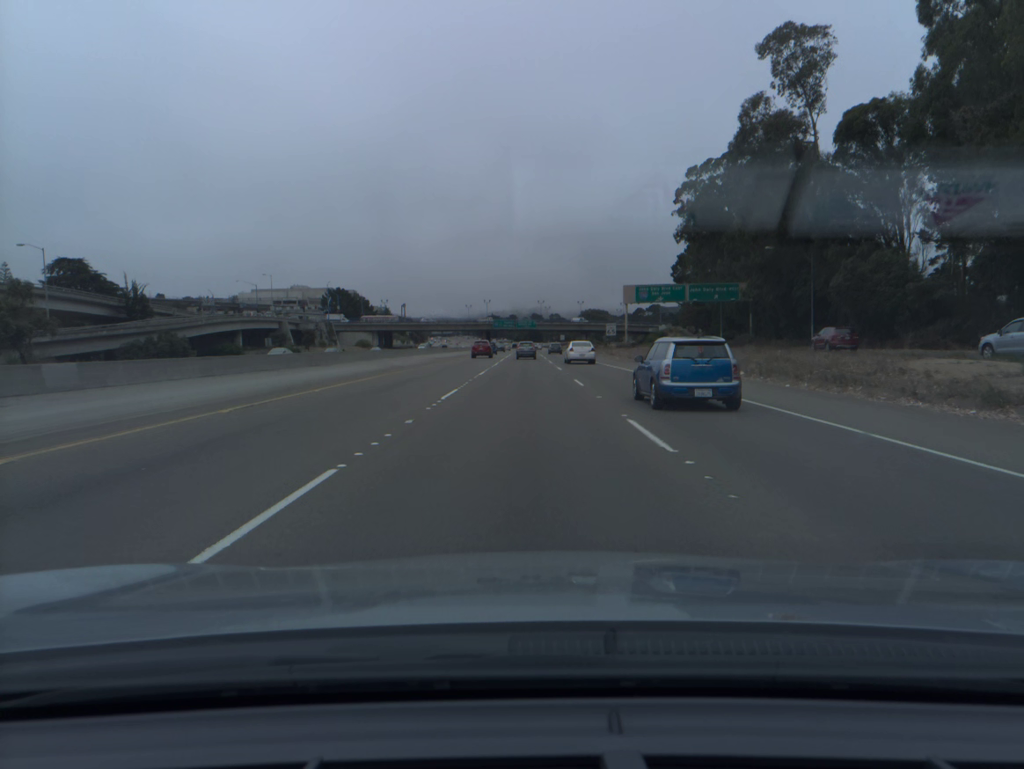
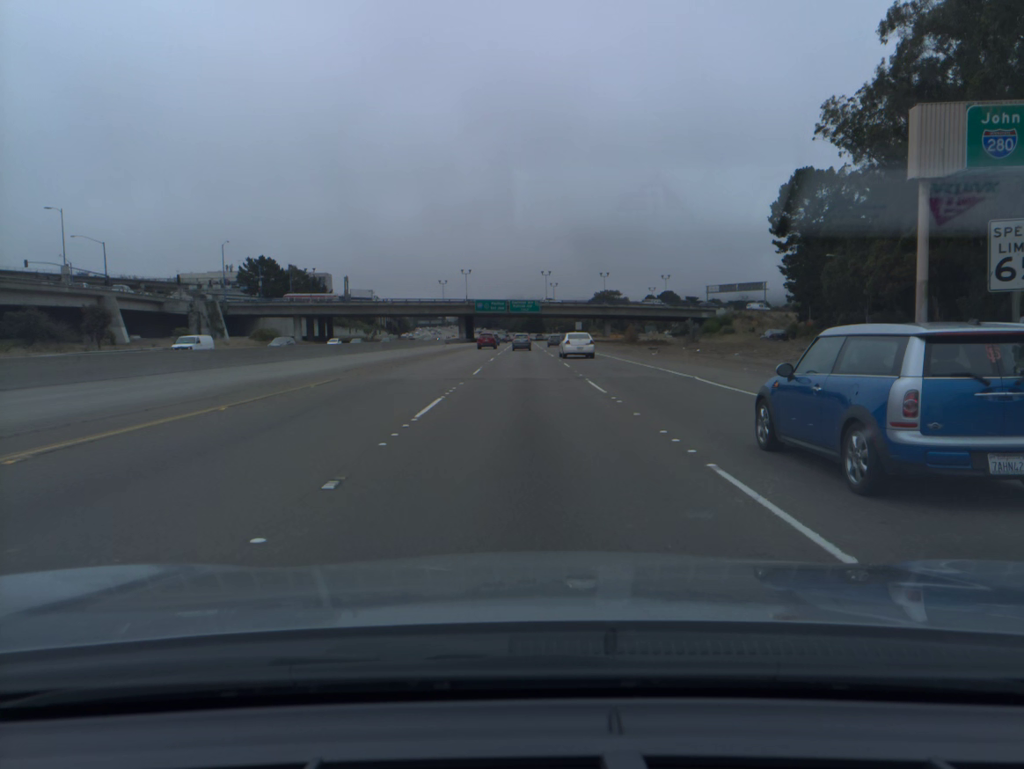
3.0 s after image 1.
(0.0, +79.7) m; 0°
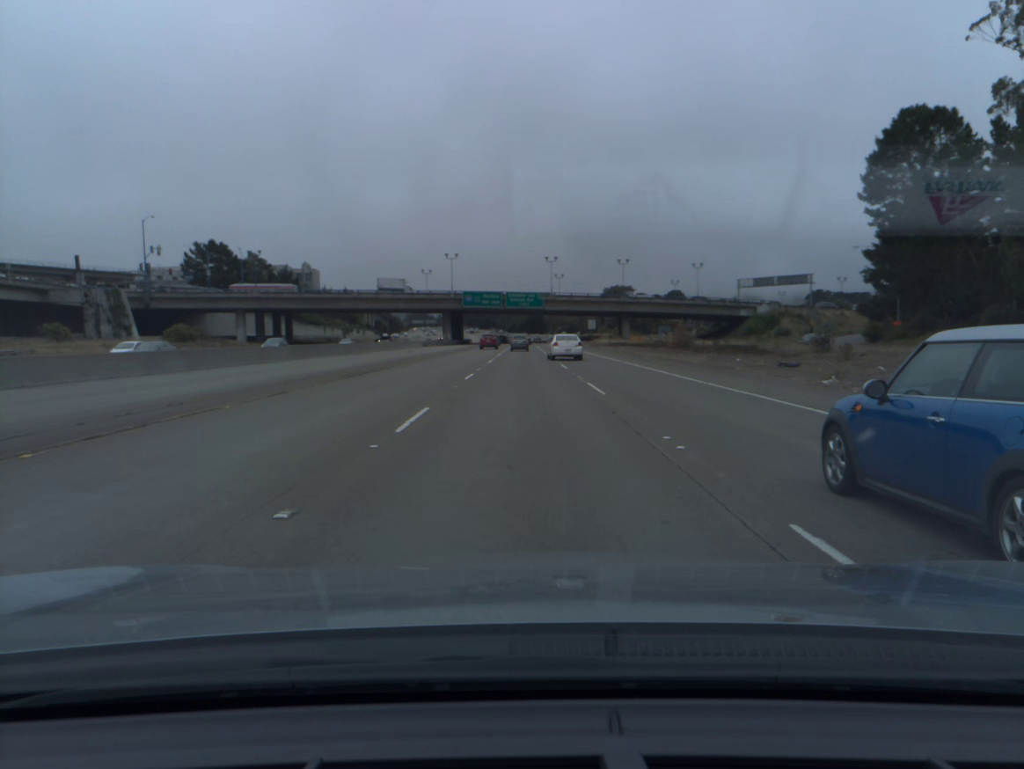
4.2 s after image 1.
(0.0, +31.7) m; 0°
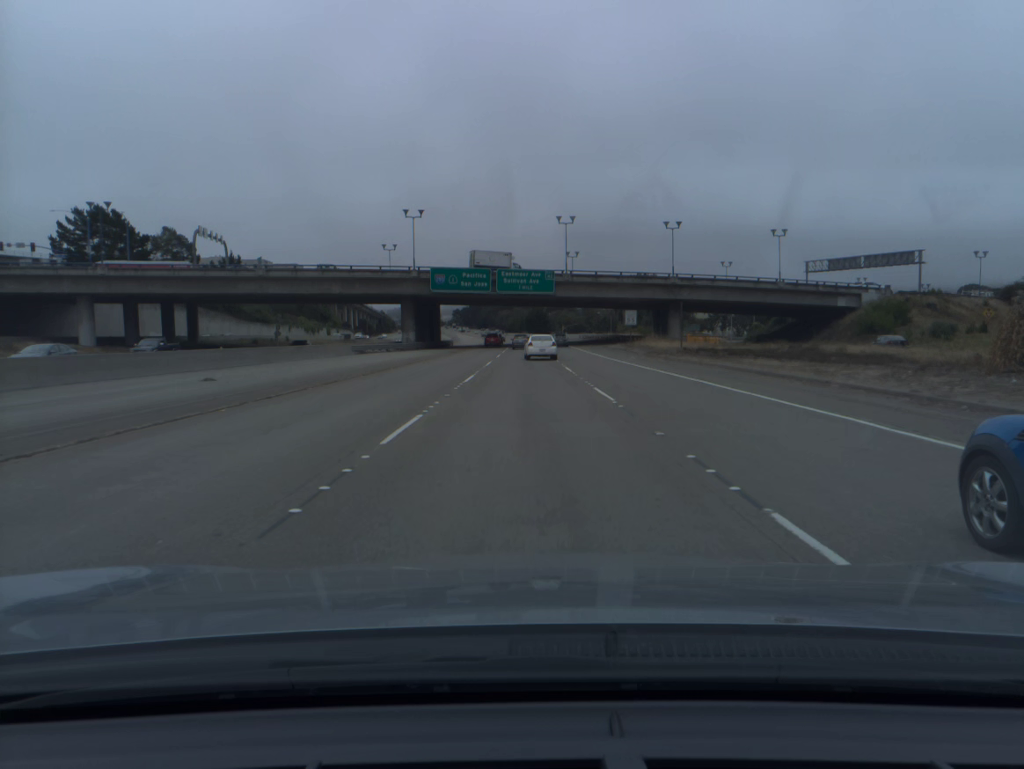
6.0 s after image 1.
(0.0, +47.2) m; 0°
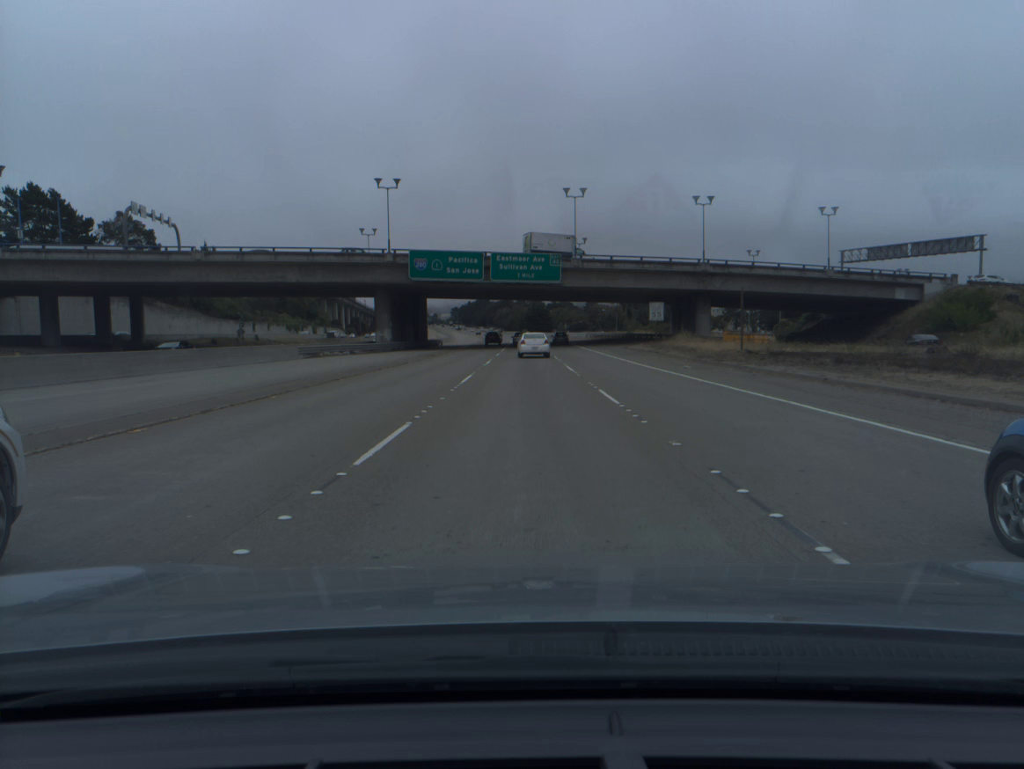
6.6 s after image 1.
(0.0, +15.7) m; 0°
